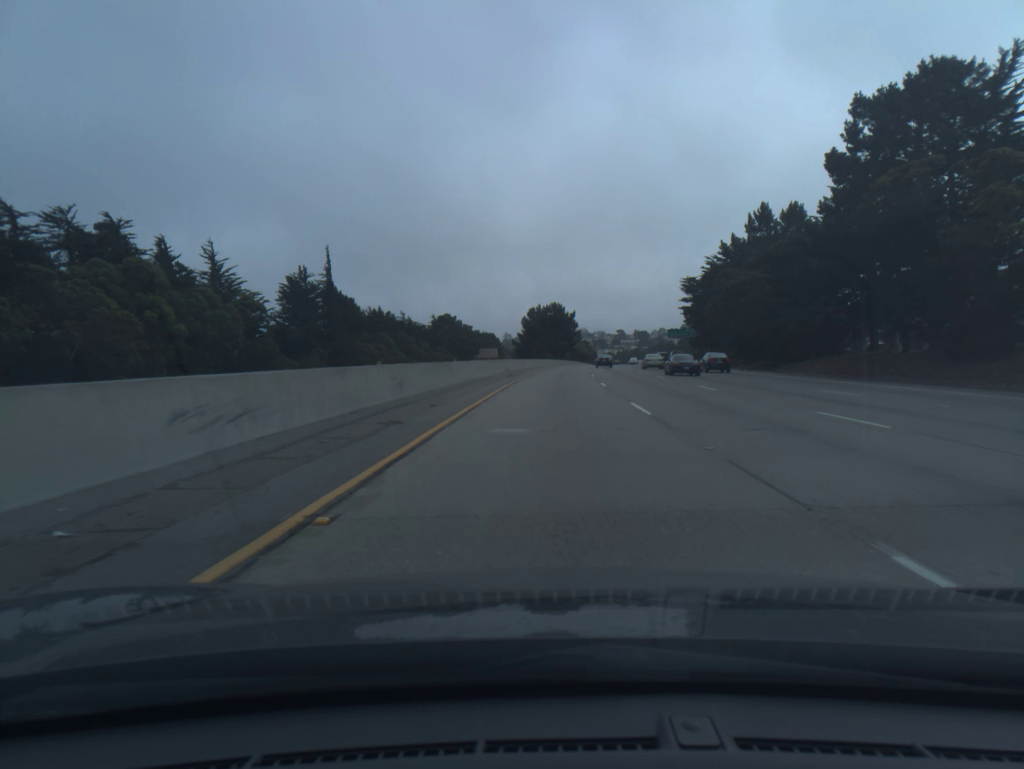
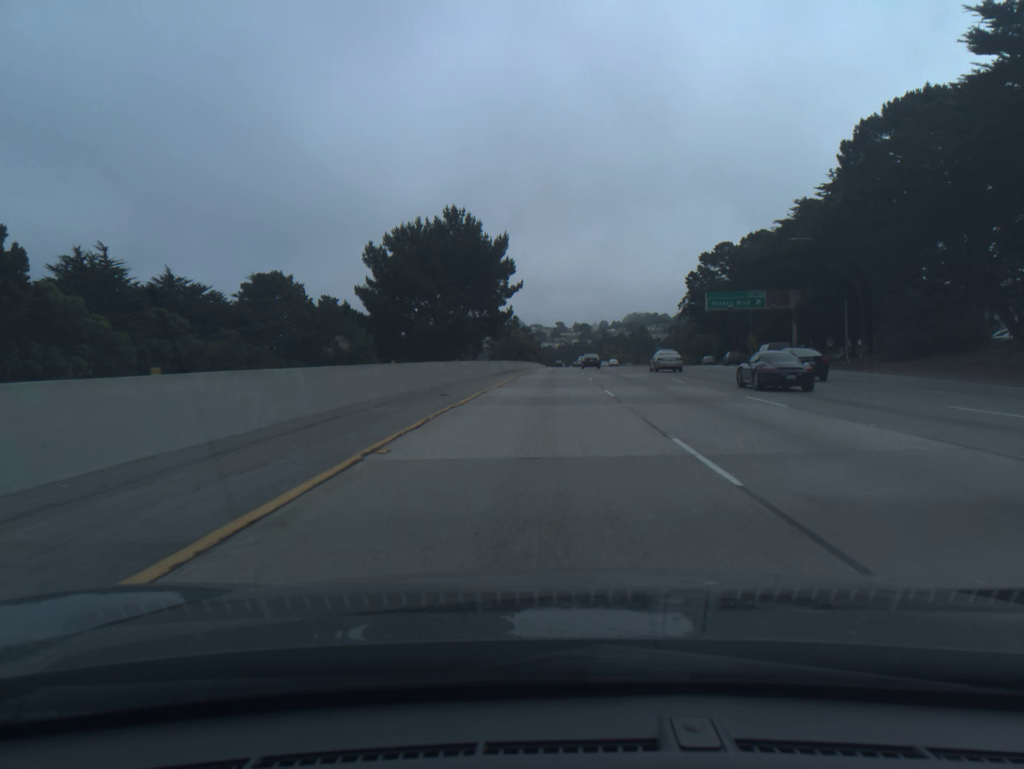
(+4.6, +98.0) m; +5°
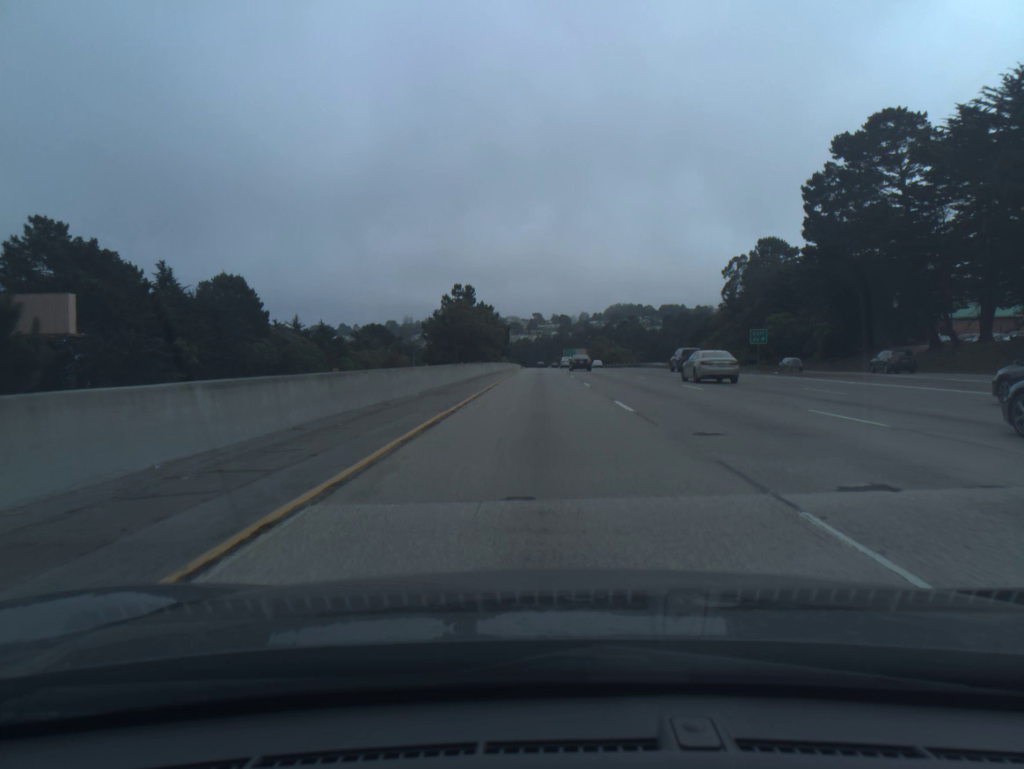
(+1.5, +78.8) m; +2°
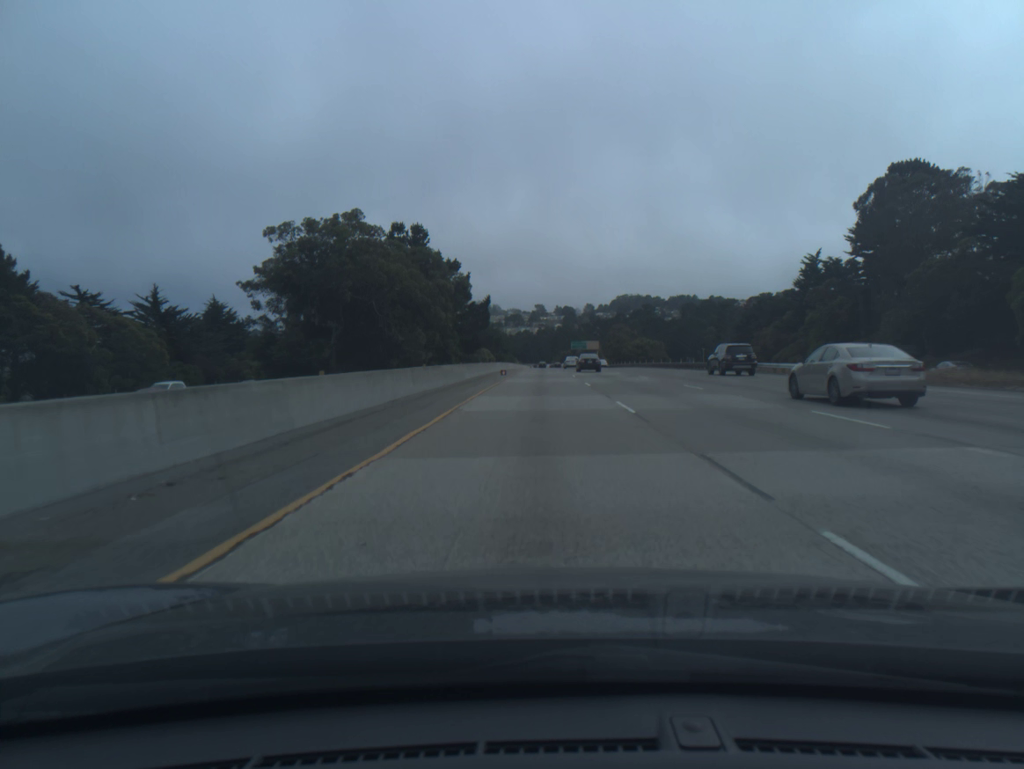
(-0.1, +59.3) m; 0°
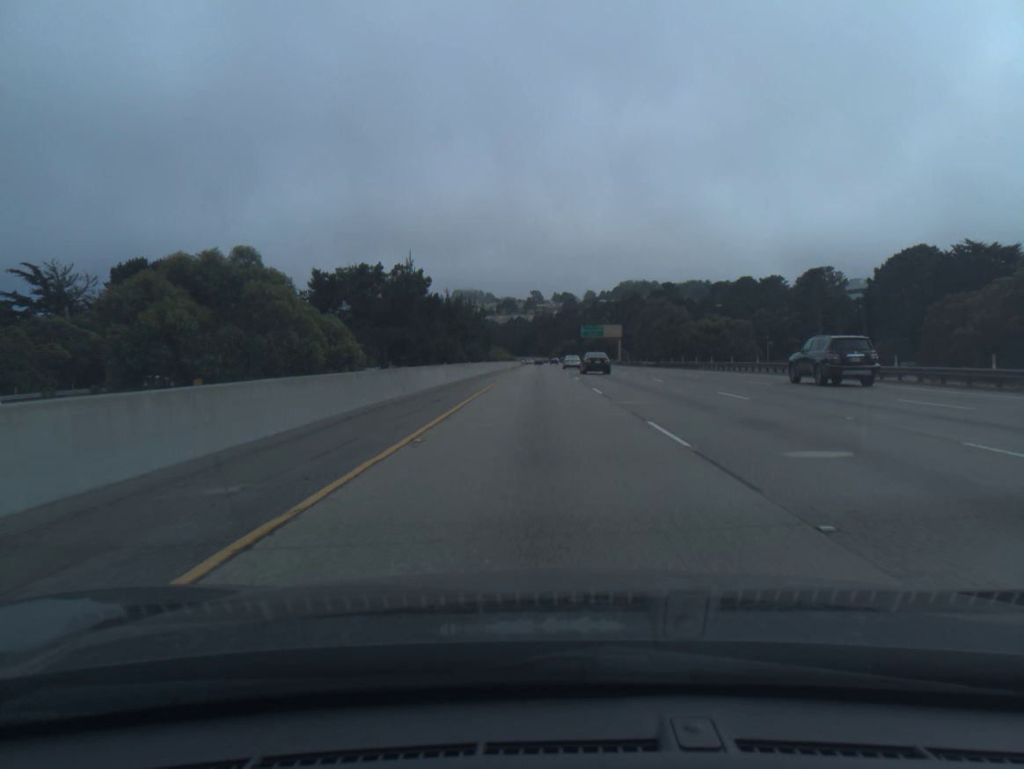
(+0.1, +79.0) m; 0°
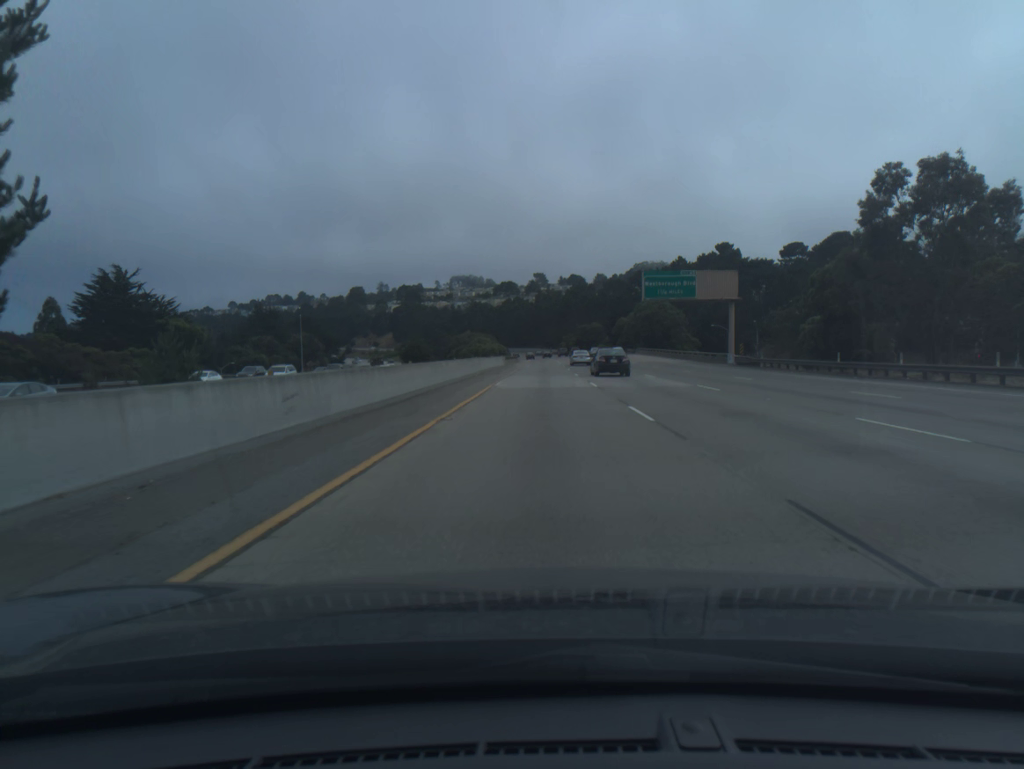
(-0.3, +98.9) m; 0°
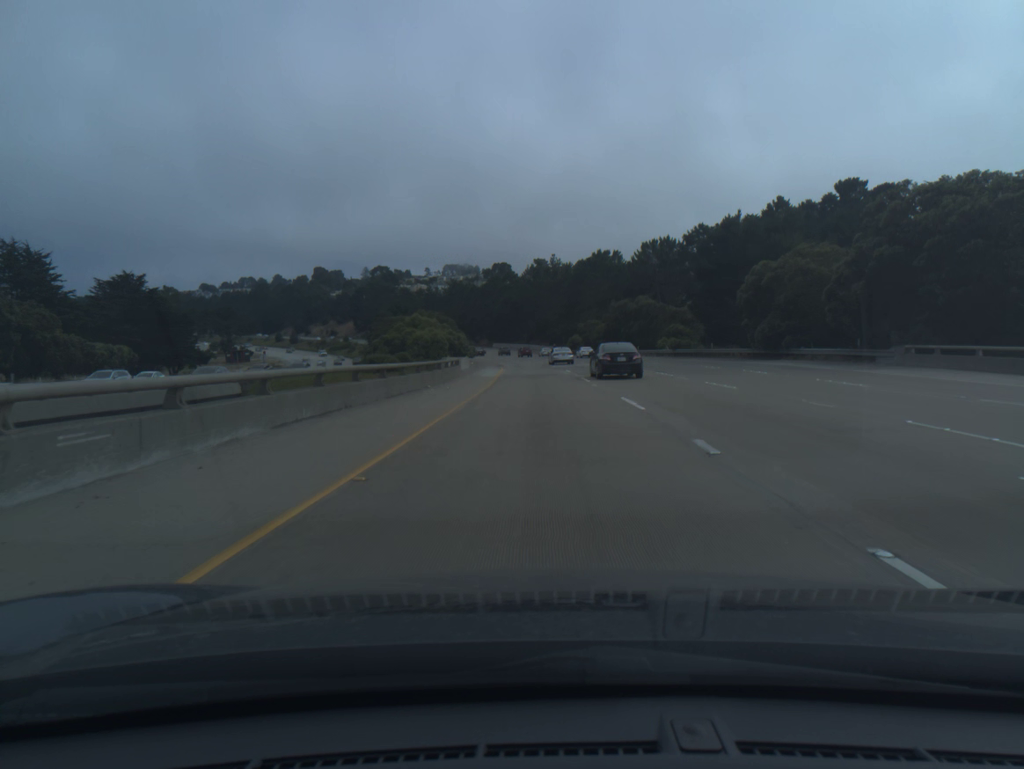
(+0.1, +98.8) m; 0°
